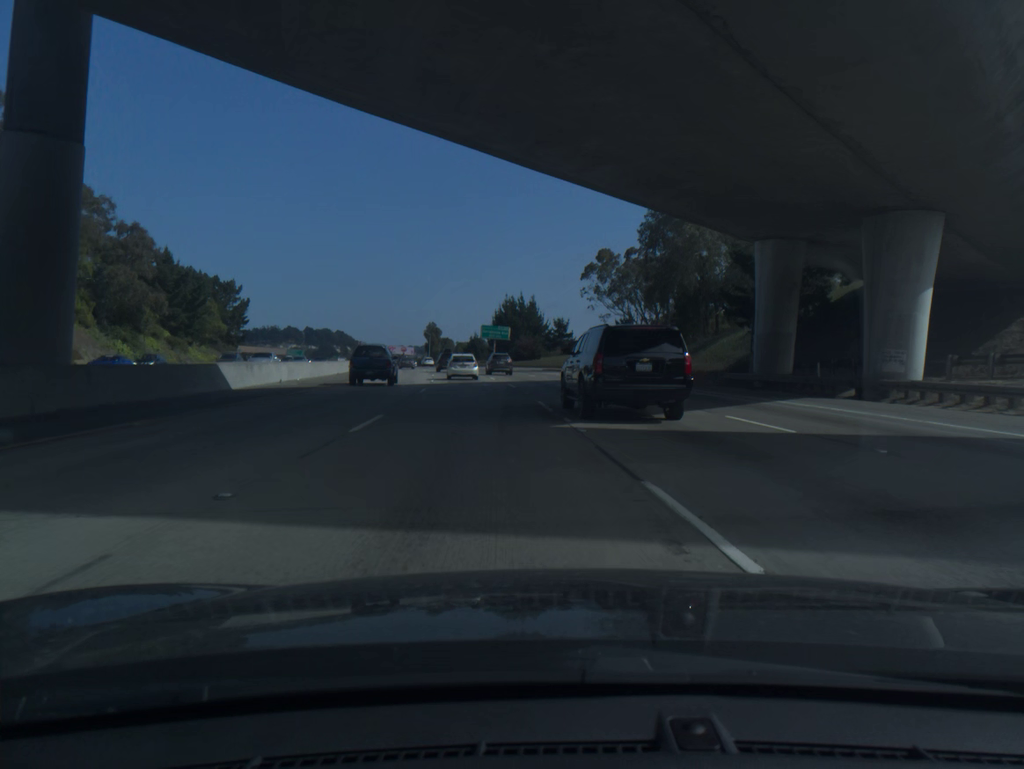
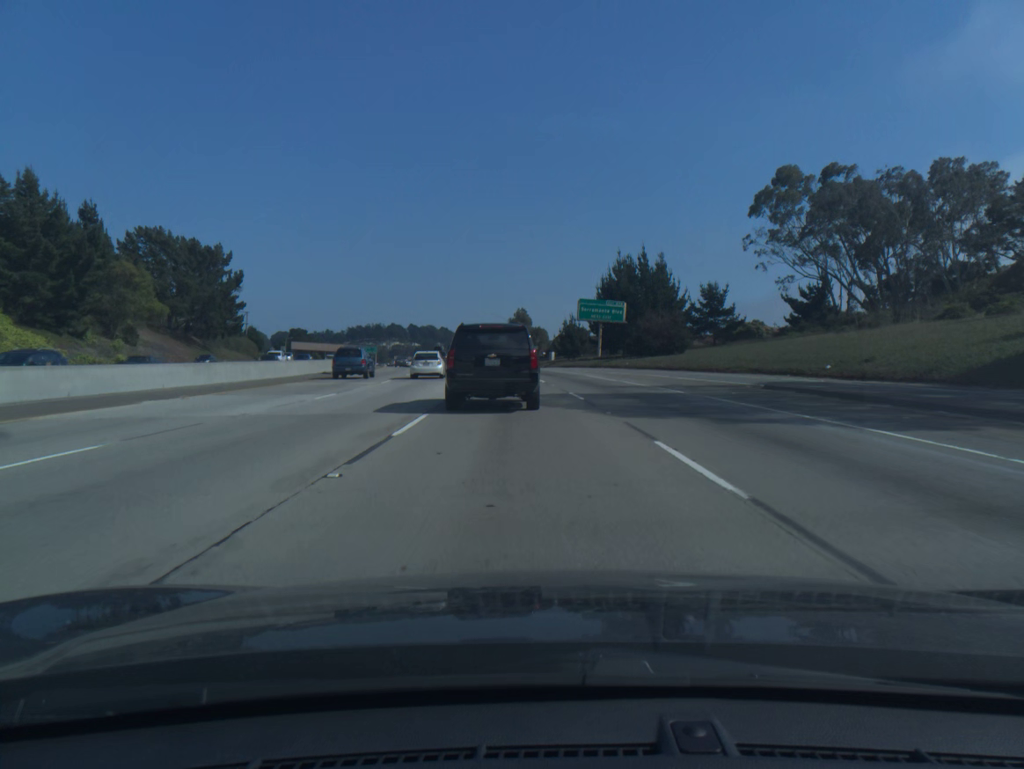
(-3.1, +64.8) m; -8°
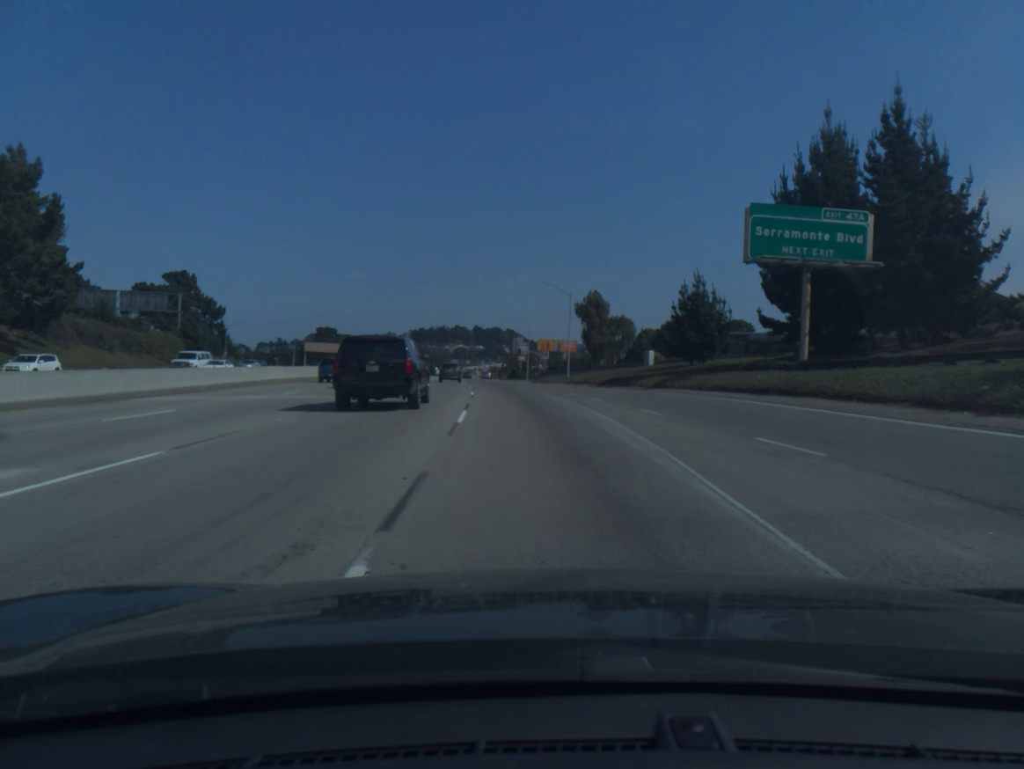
(-1.7, +64.0) m; -5°
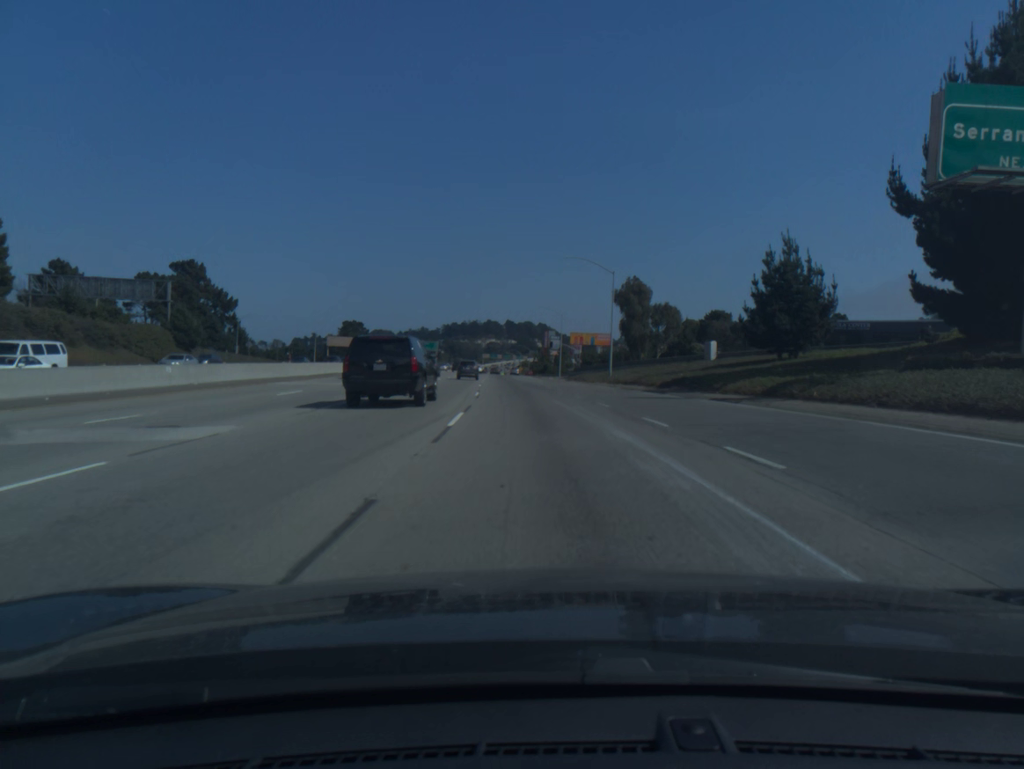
(-0.3, +15.9) m; -2°
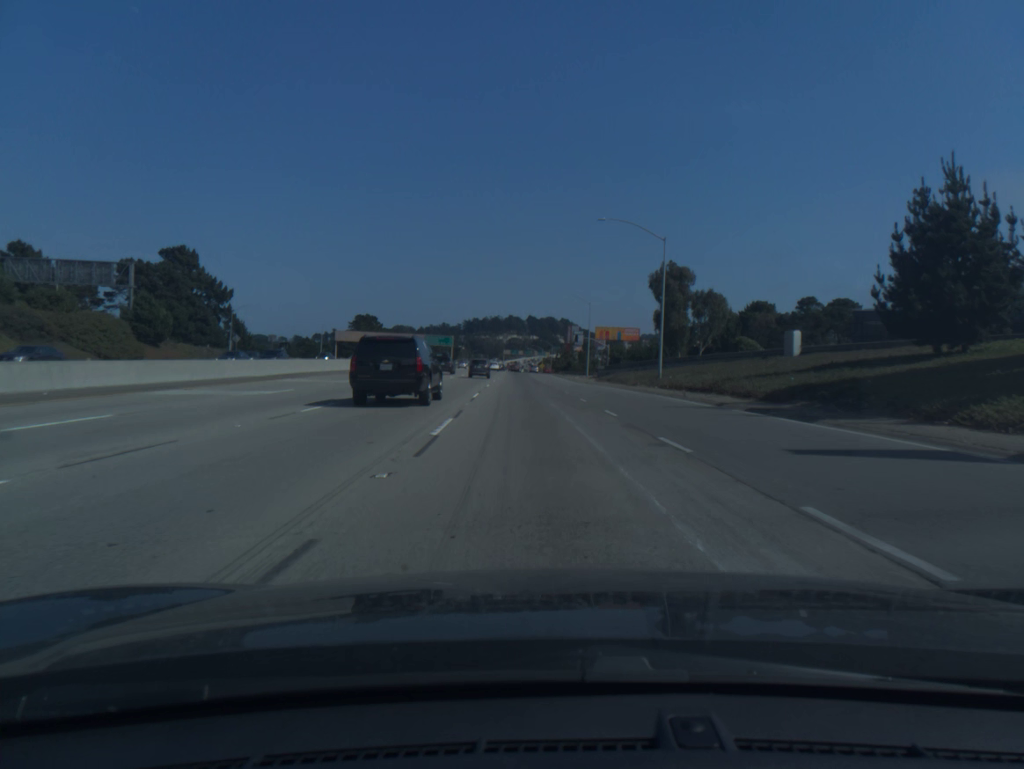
(-0.3, +16.2) m; -2°
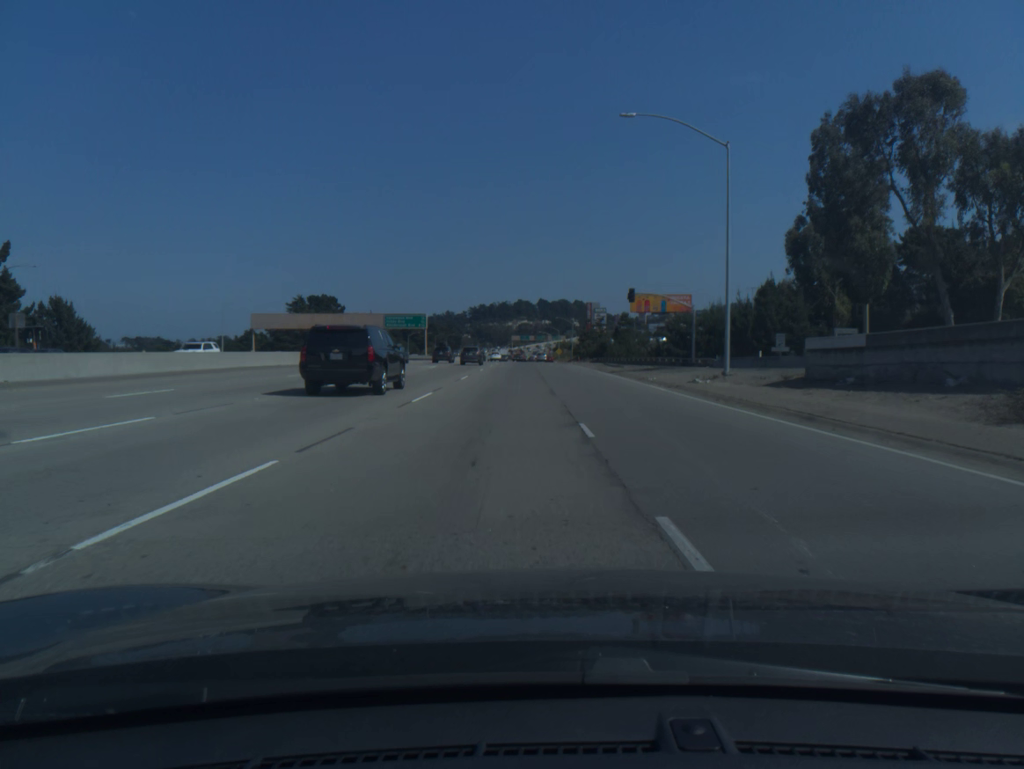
(-0.9, +67.1) m; -1°
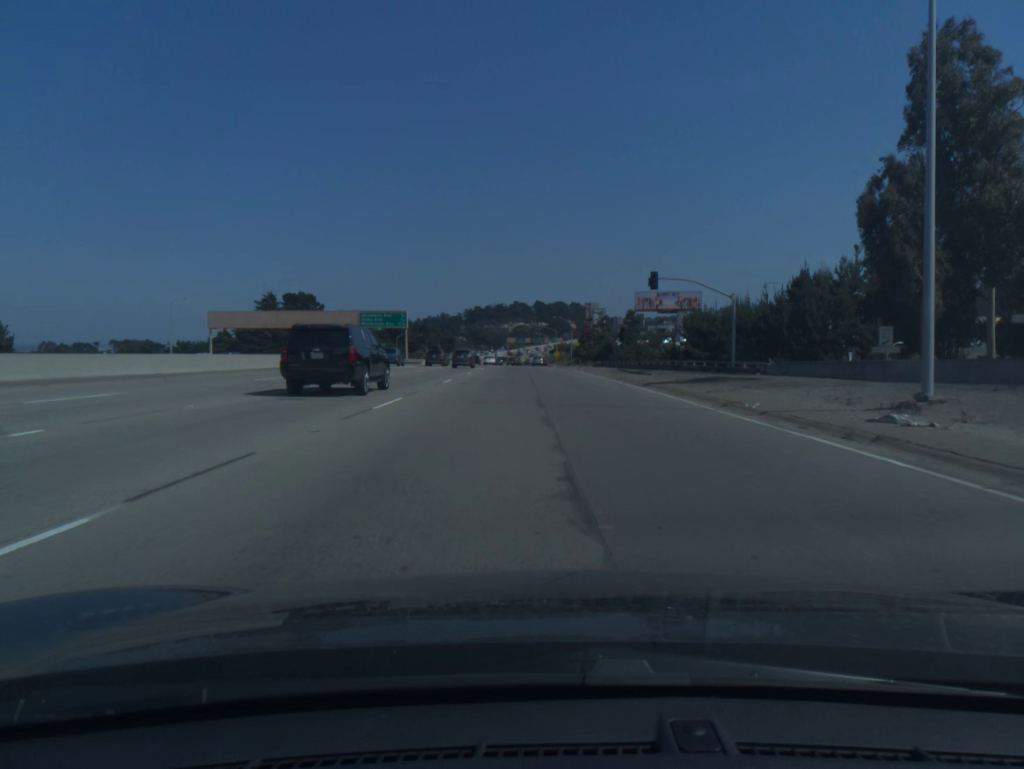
(0.0, +17.0) m; 0°
